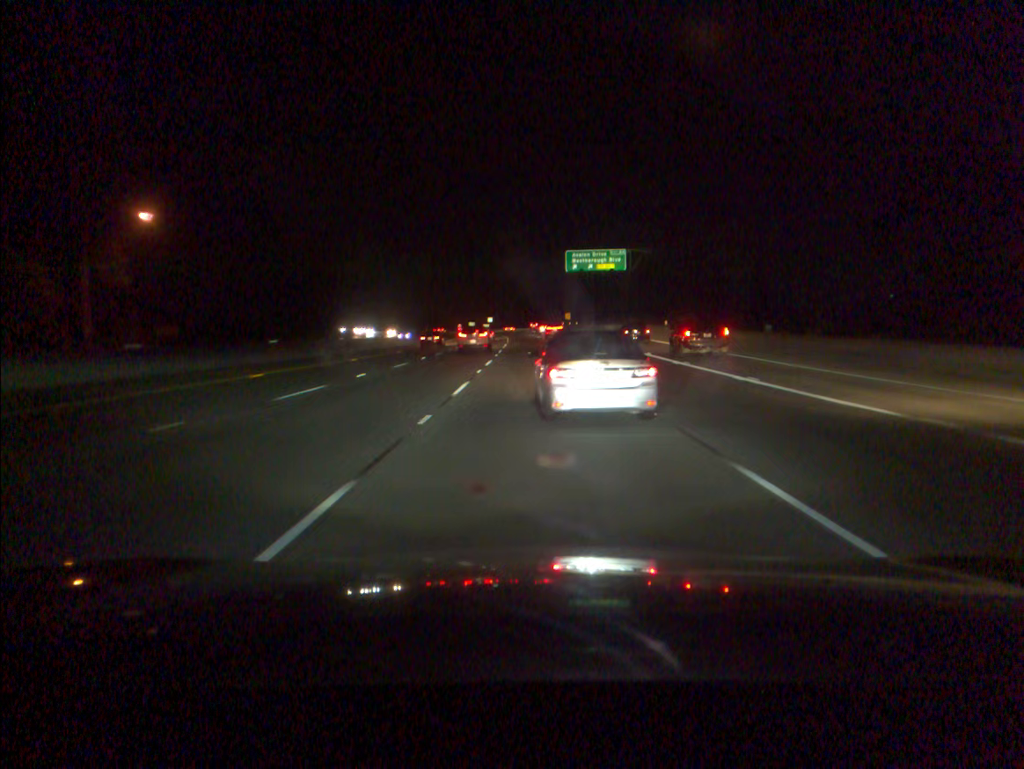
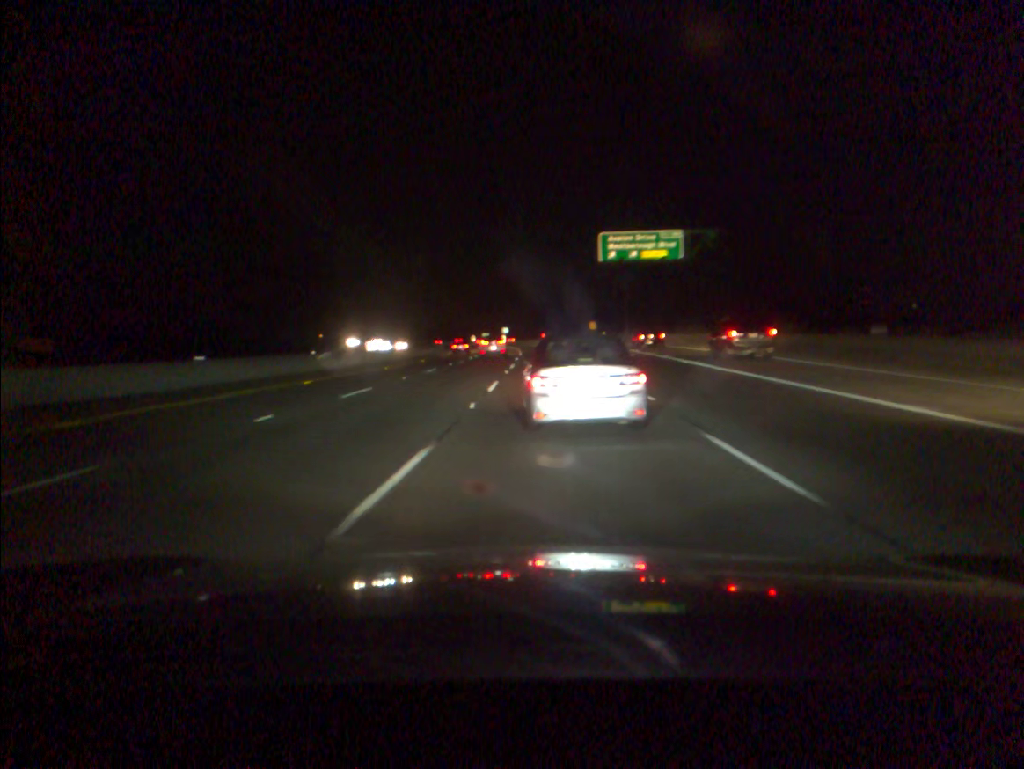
(-0.1, +26.3) m; -1°
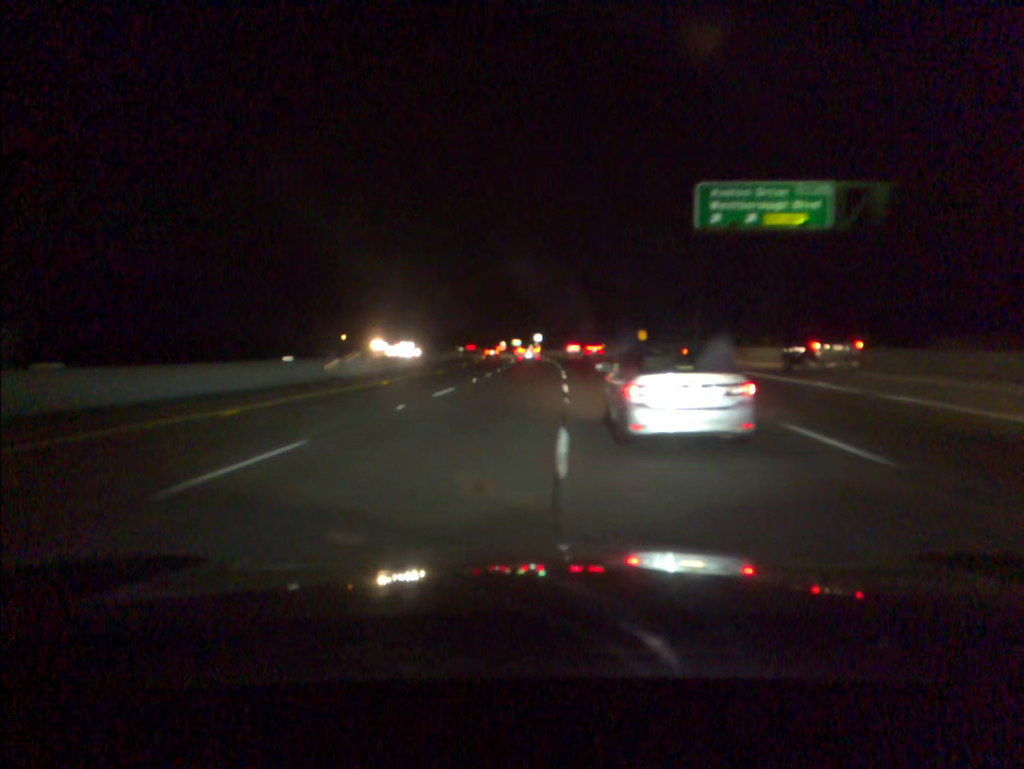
(-0.7, +26.8) m; -3°
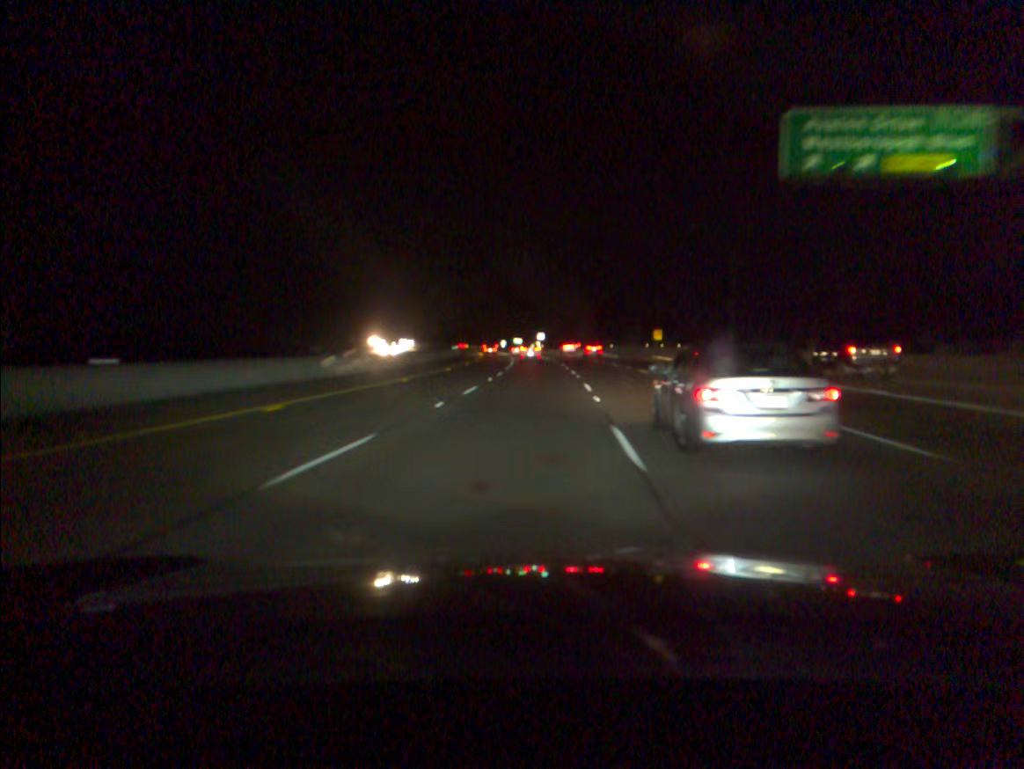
(0.0, +14.0) m; 0°
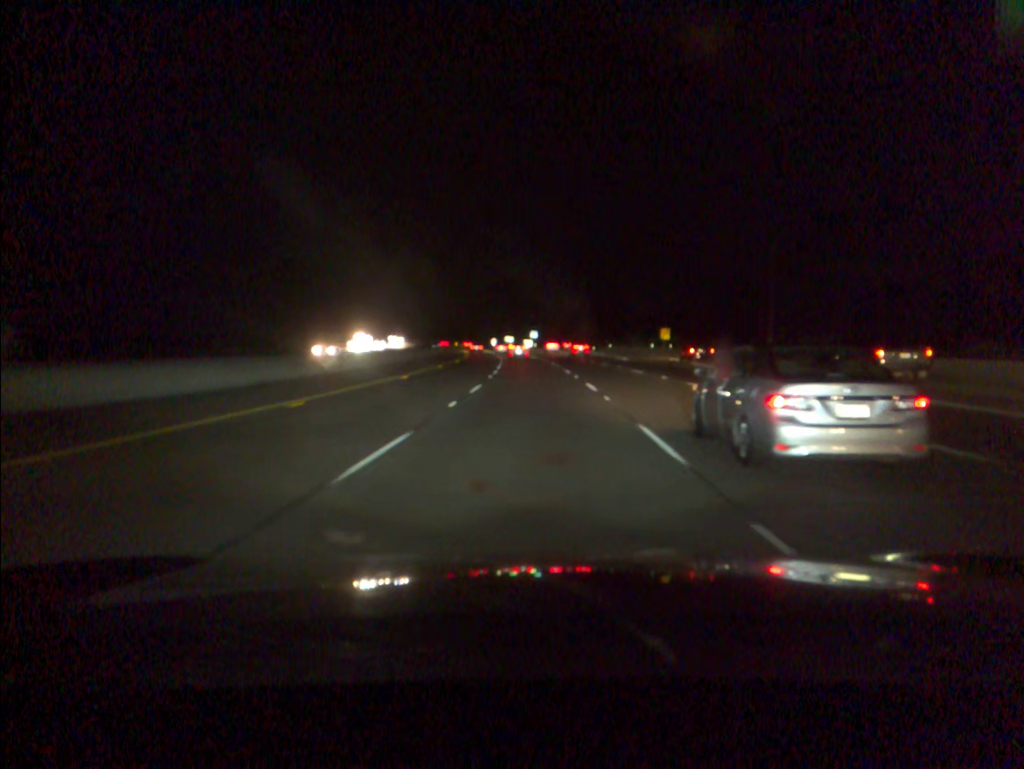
(+0.1, +14.4) m; +1°
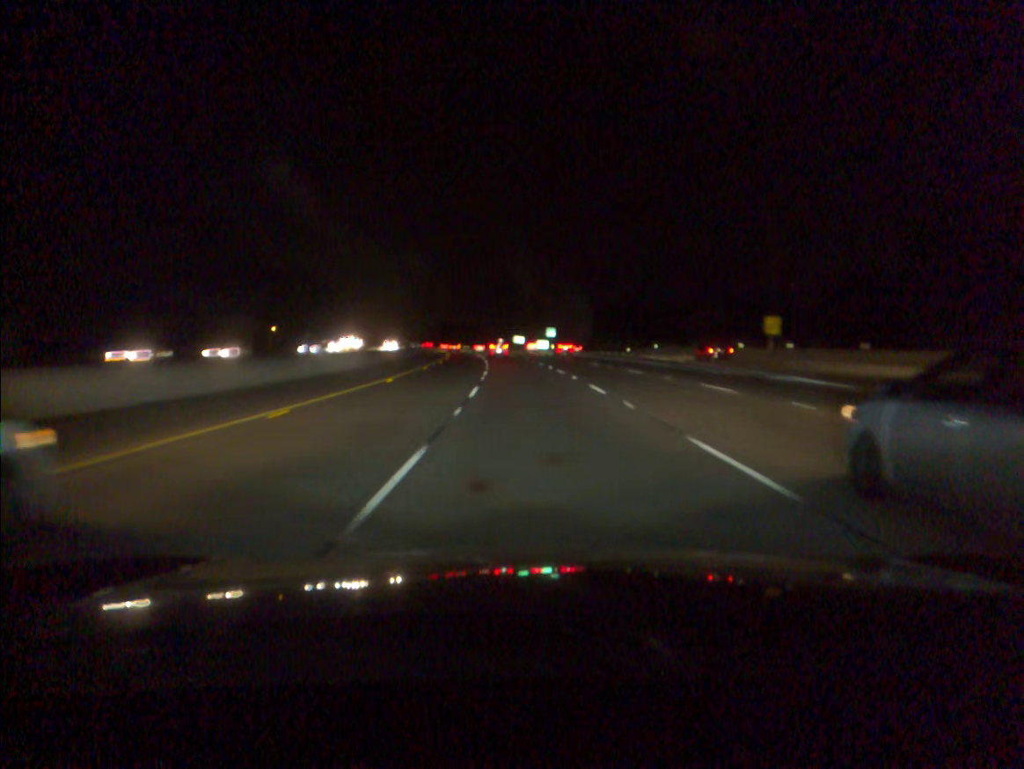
(0.0, +45.7) m; -1°
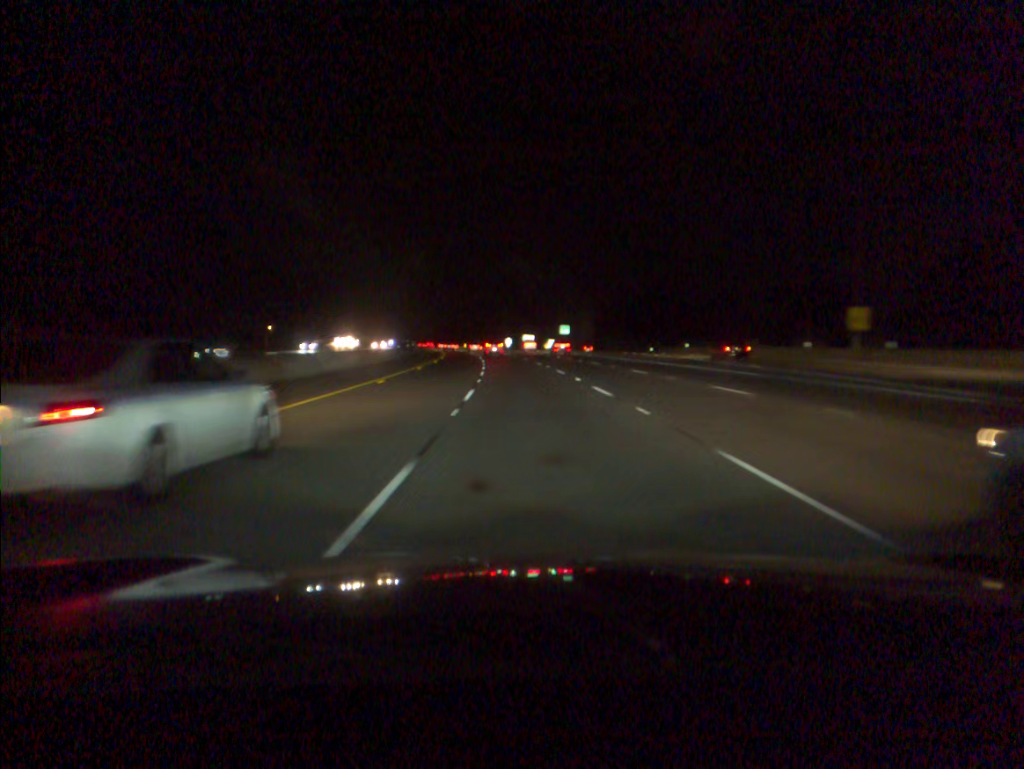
(-0.1, +16.1) m; -1°
